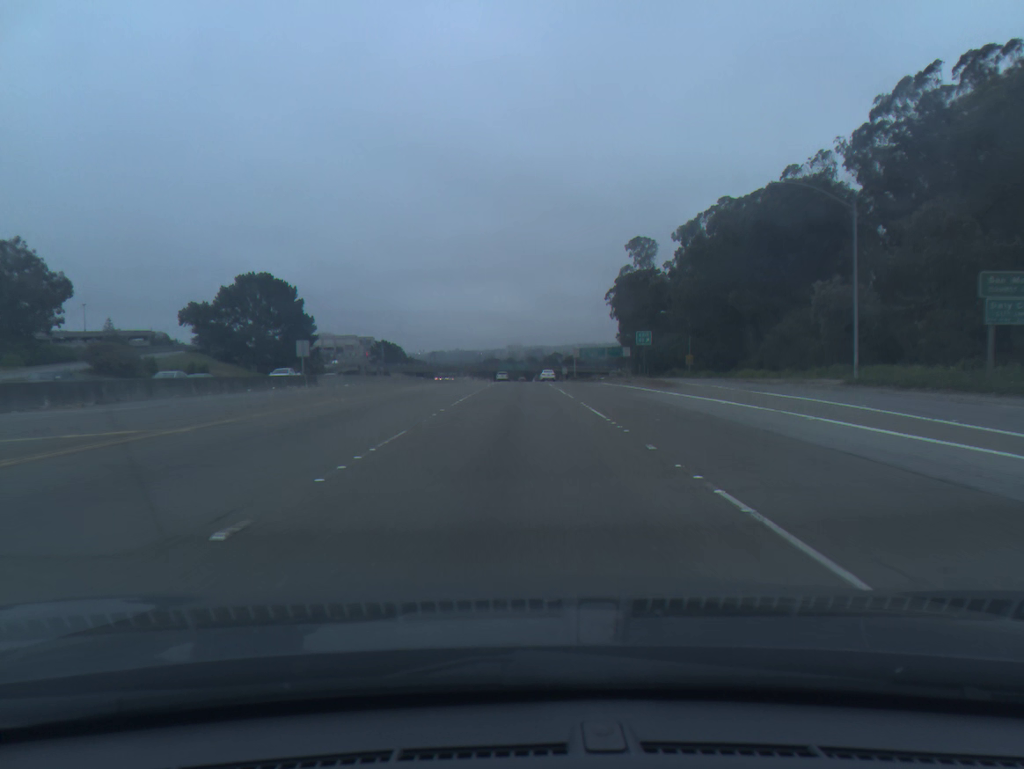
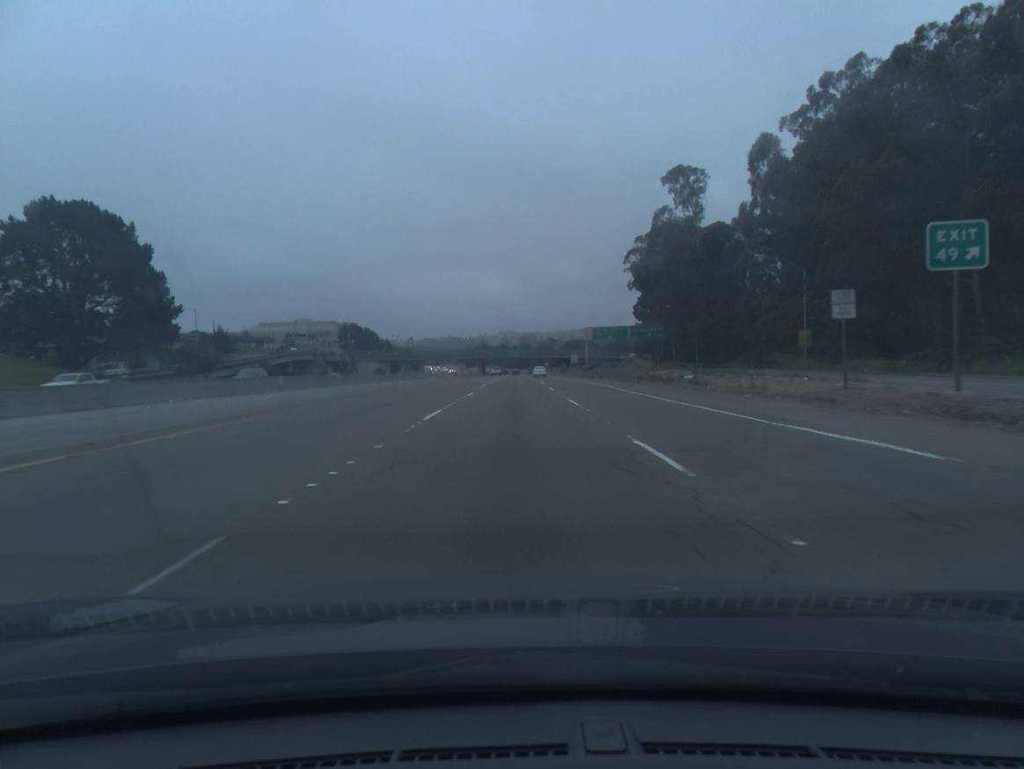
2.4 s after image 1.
(+0.1, +52.6) m; +1°
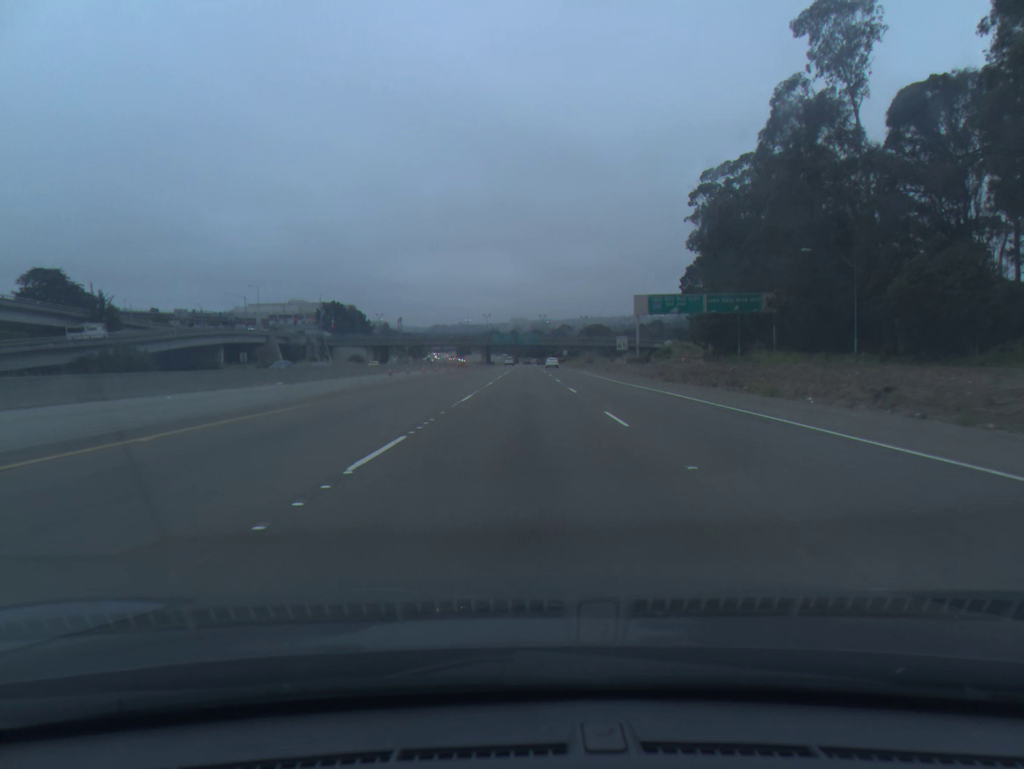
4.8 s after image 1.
(-0.5, +52.7) m; -1°
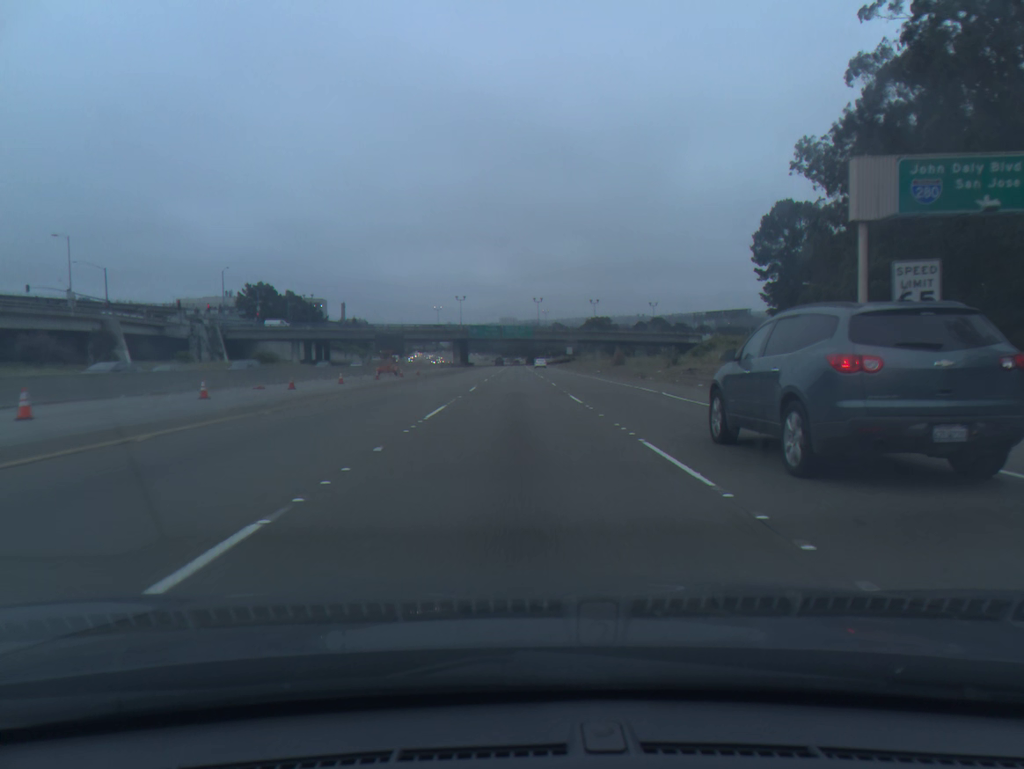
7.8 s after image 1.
(+0.5, +66.1) m; +1°
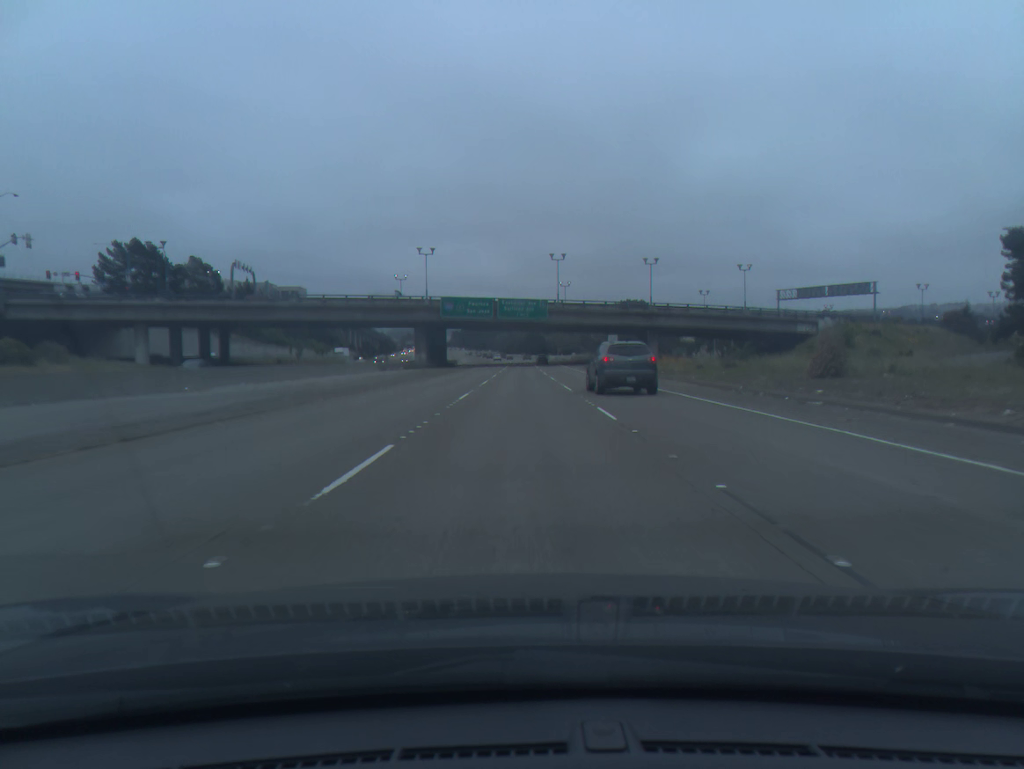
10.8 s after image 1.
(-0.4, +69.2) m; 0°
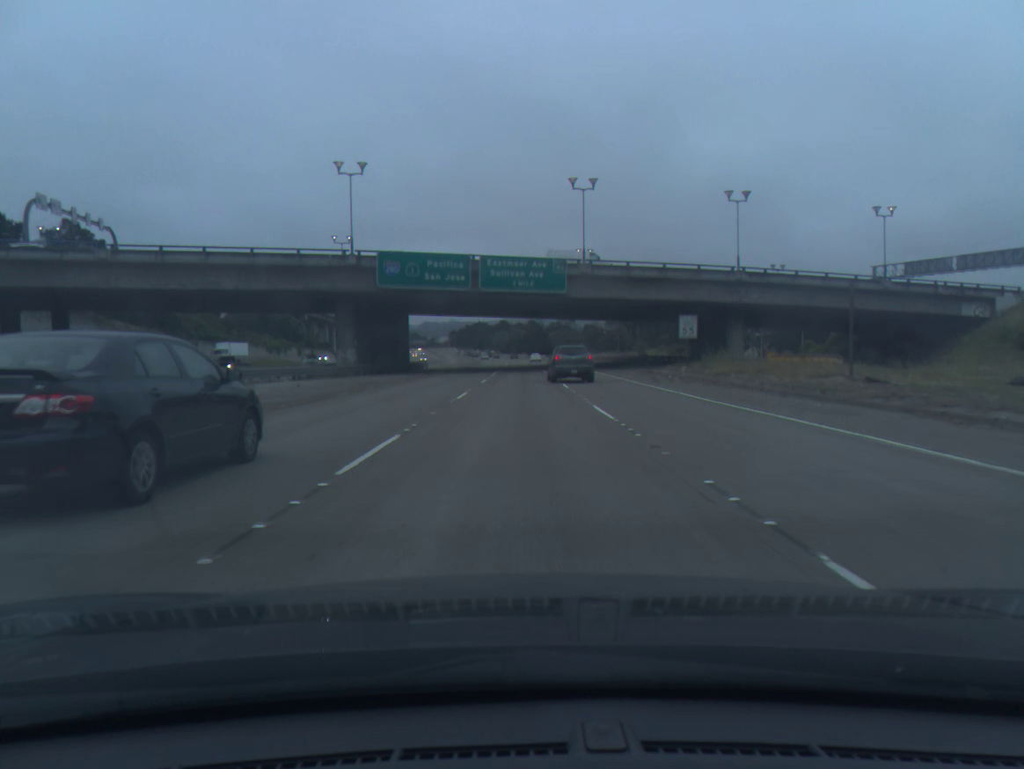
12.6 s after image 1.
(+0.1, +43.5) m; 0°
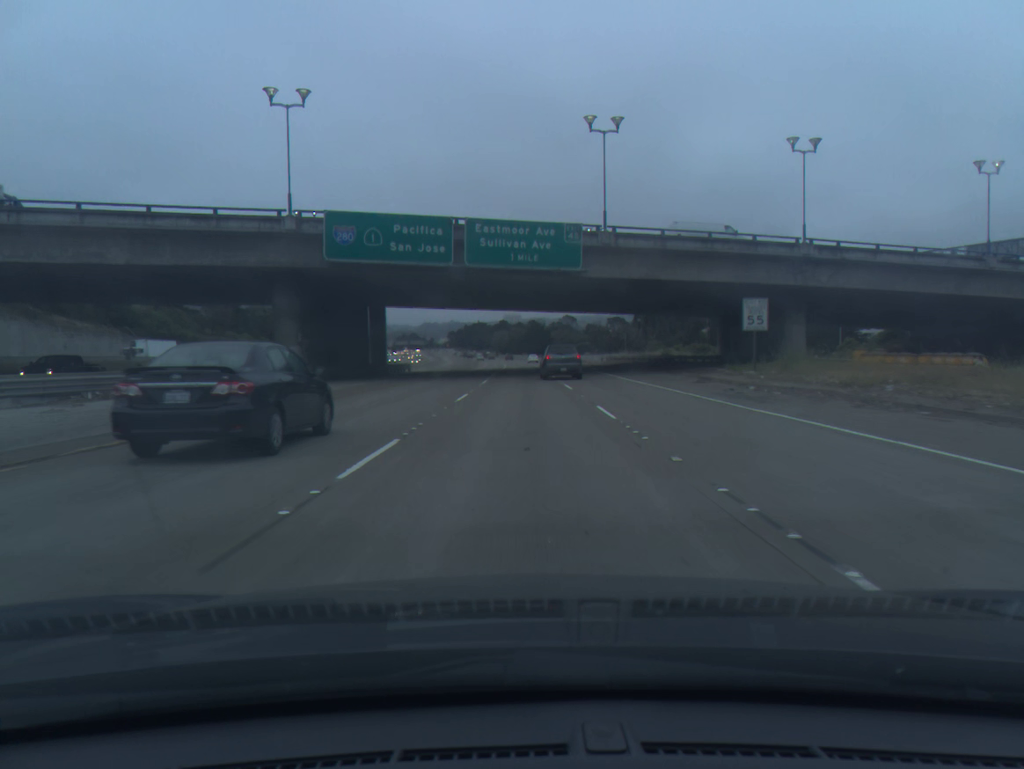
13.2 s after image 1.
(0.0, +14.8) m; 0°
